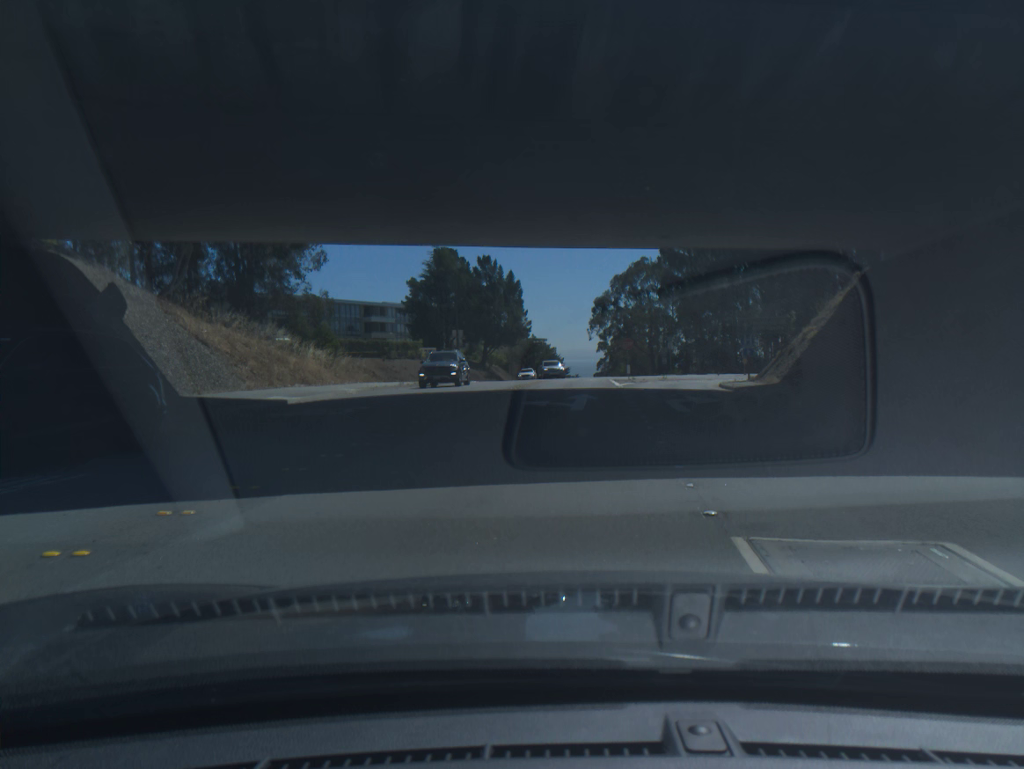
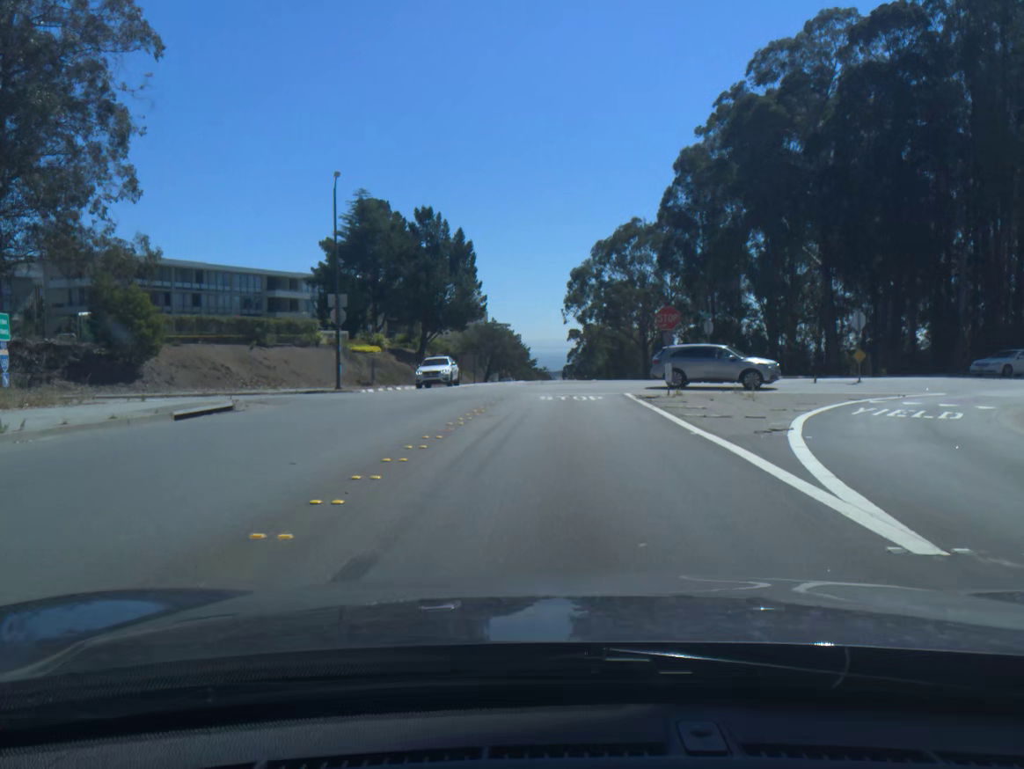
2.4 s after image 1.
(+0.5, +29.5) m; +2°
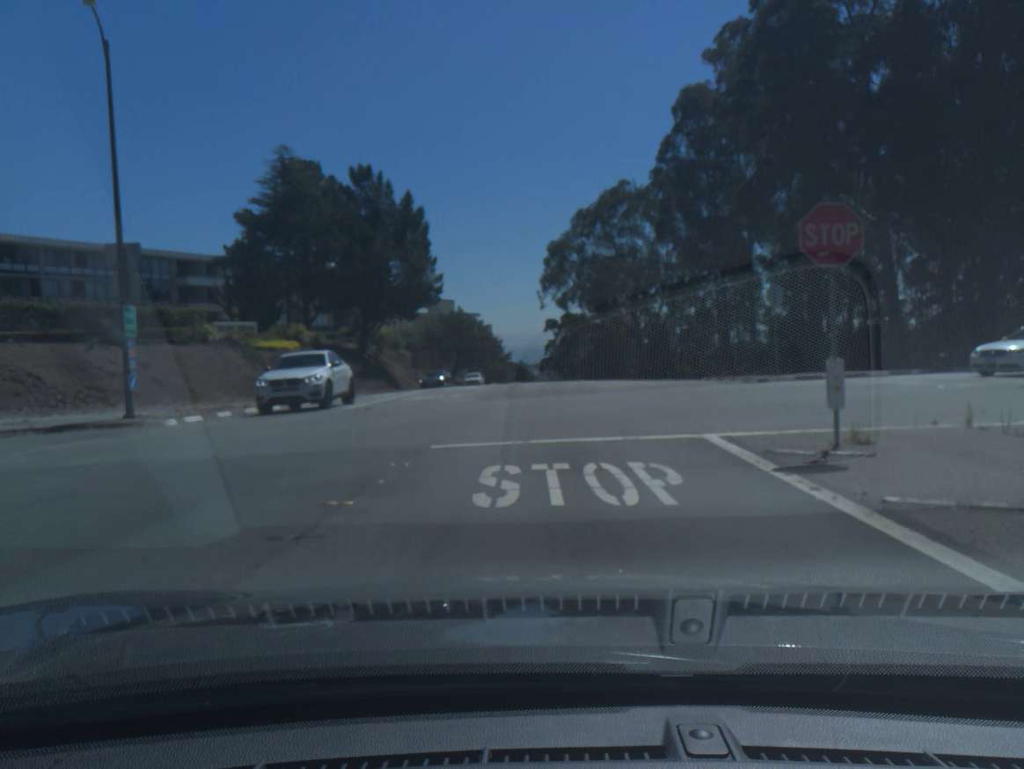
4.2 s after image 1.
(+0.3, +17.0) m; +2°
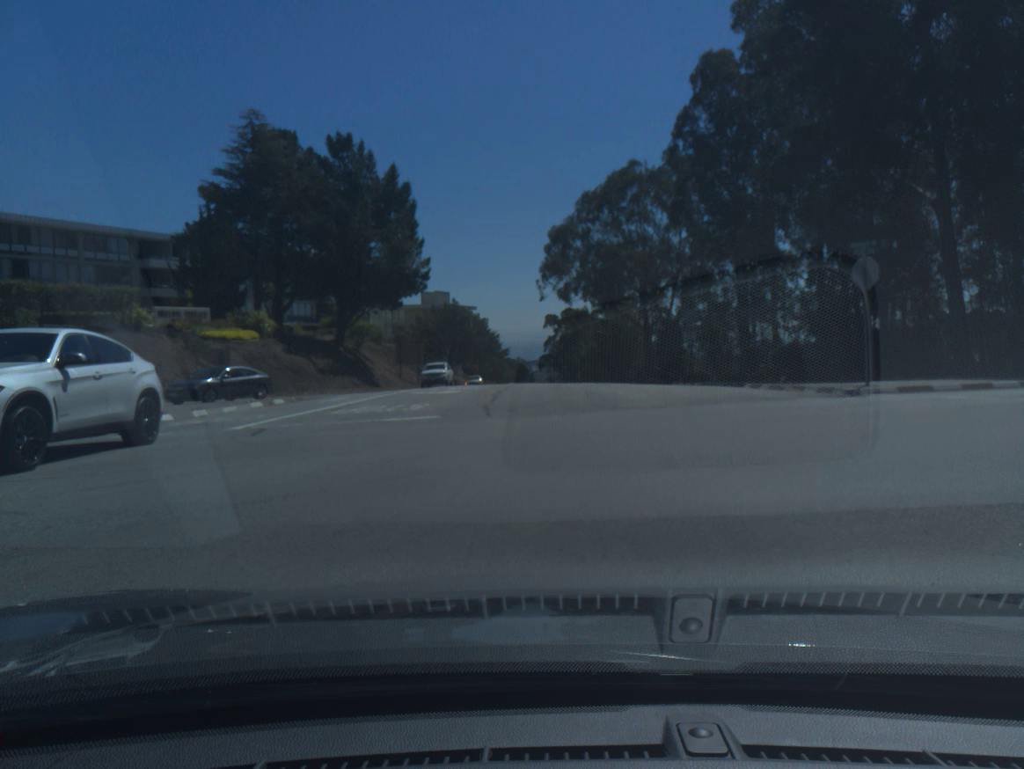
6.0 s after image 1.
(0.0, +8.2) m; 0°
